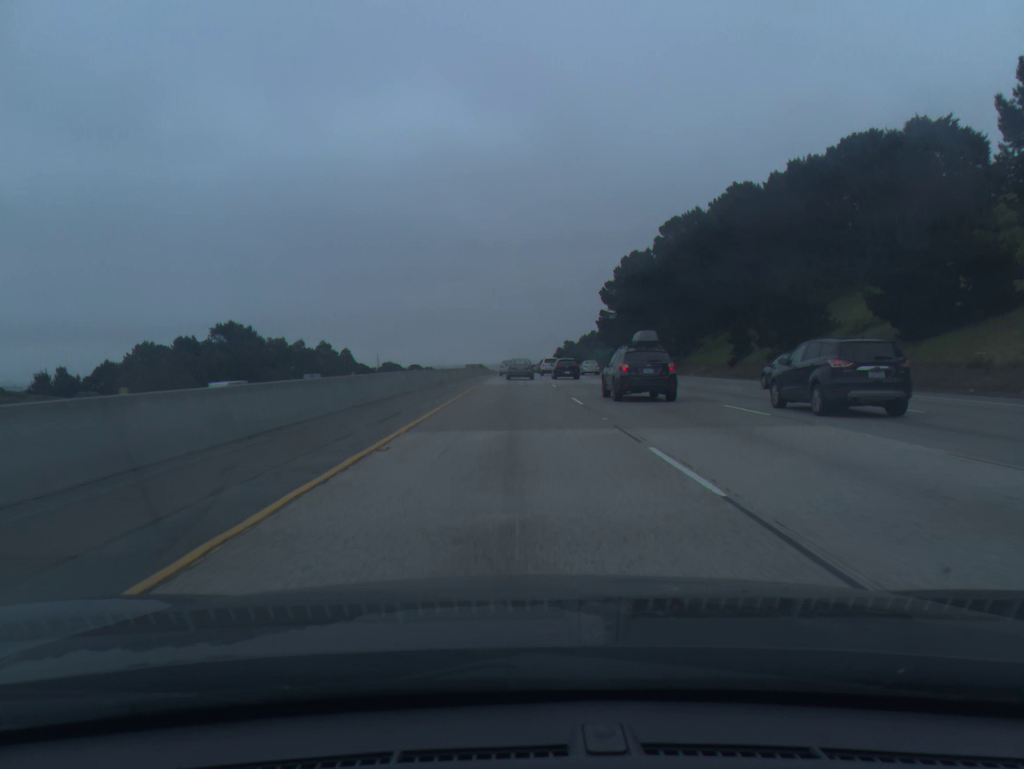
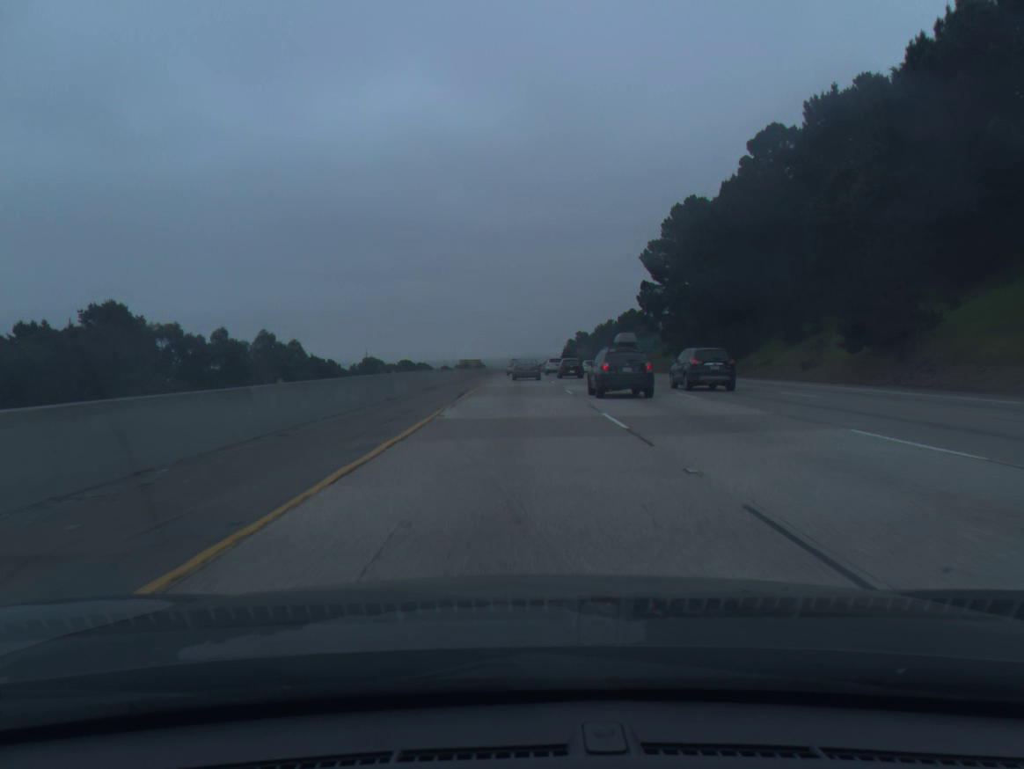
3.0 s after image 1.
(-0.3, +51.8) m; 0°
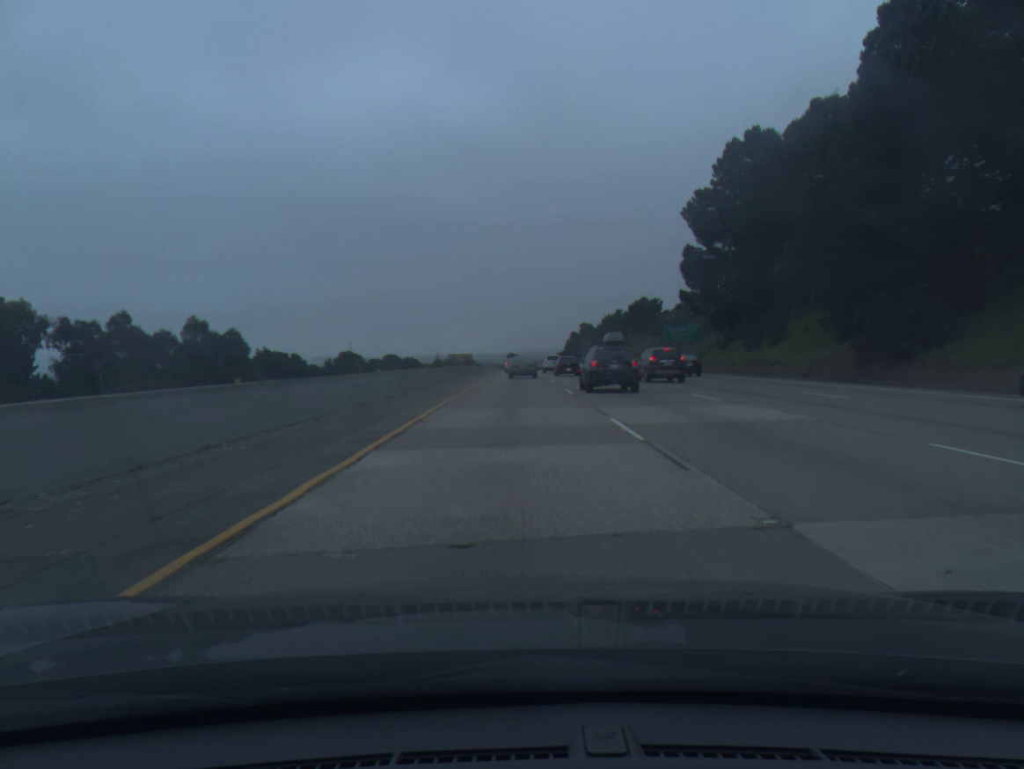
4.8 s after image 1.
(0.0, +31.7) m; 0°
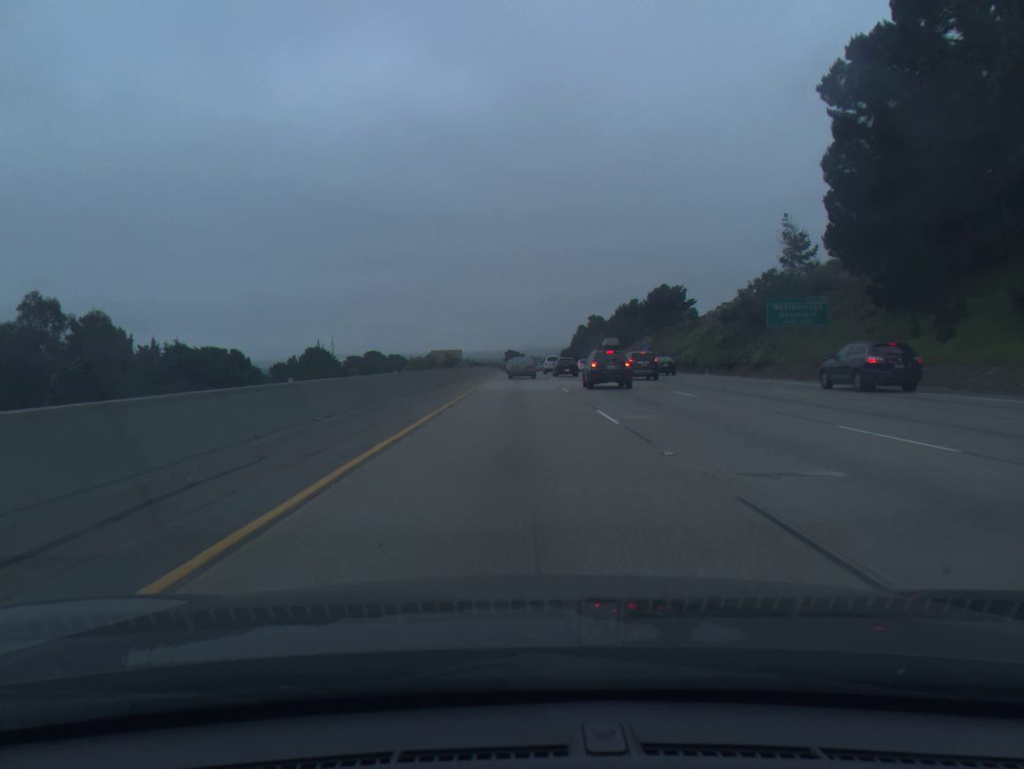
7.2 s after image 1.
(-0.1, +40.8) m; 0°
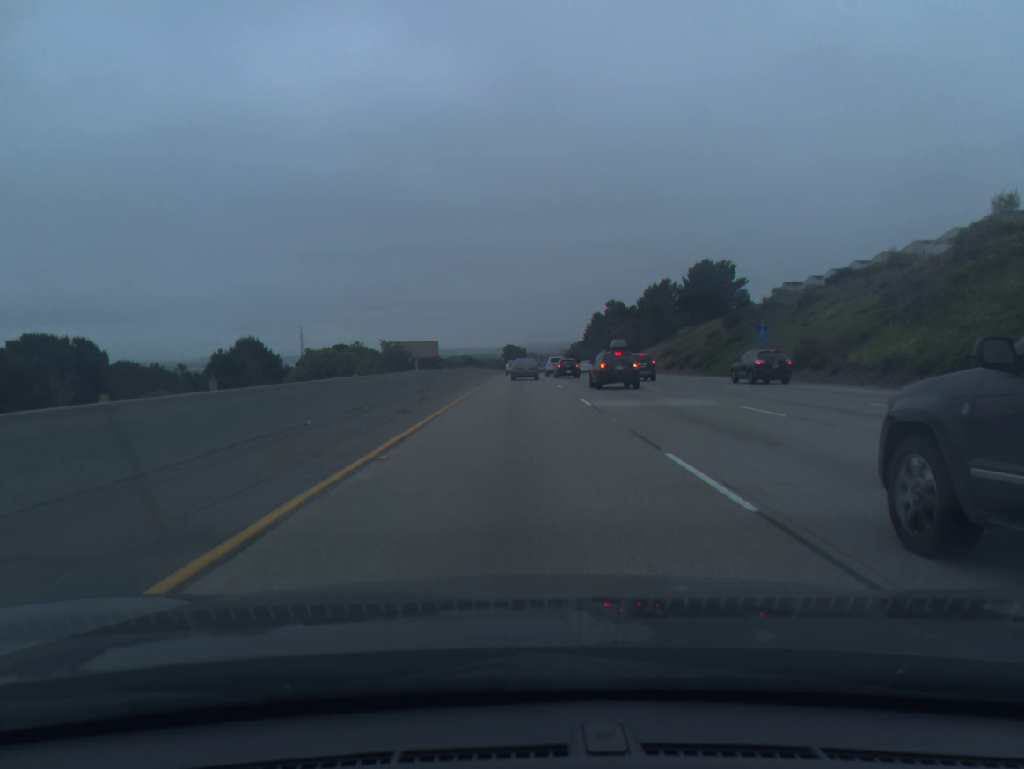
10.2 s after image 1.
(-0.2, +52.1) m; 0°
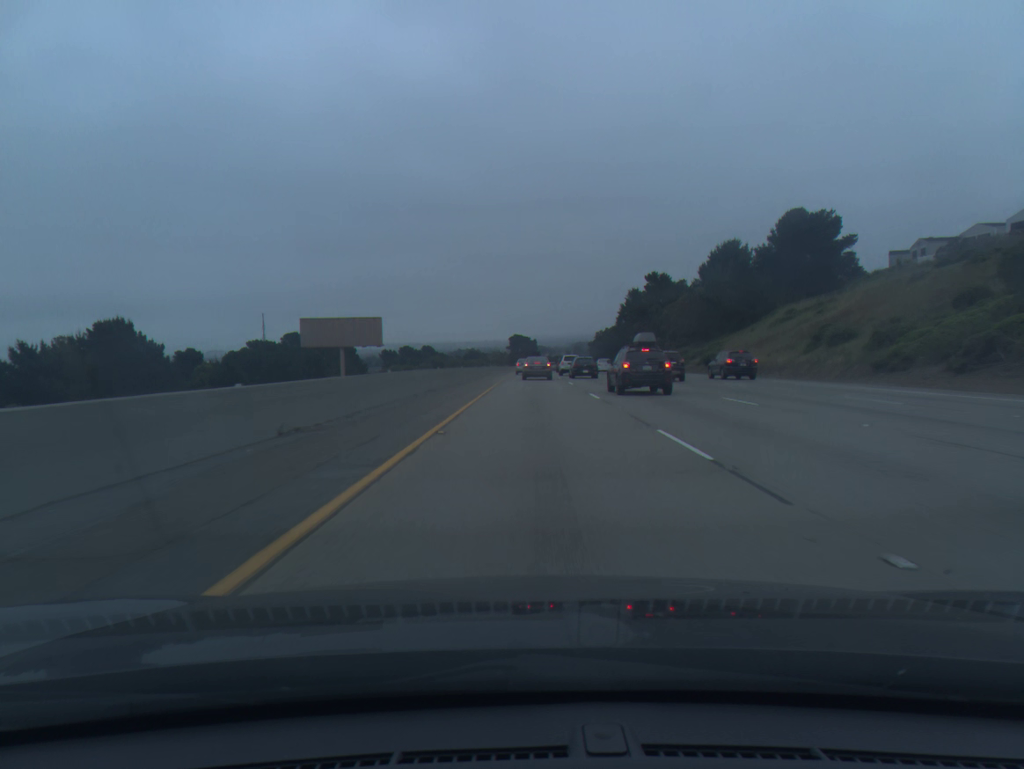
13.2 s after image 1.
(-0.2, +55.3) m; -1°
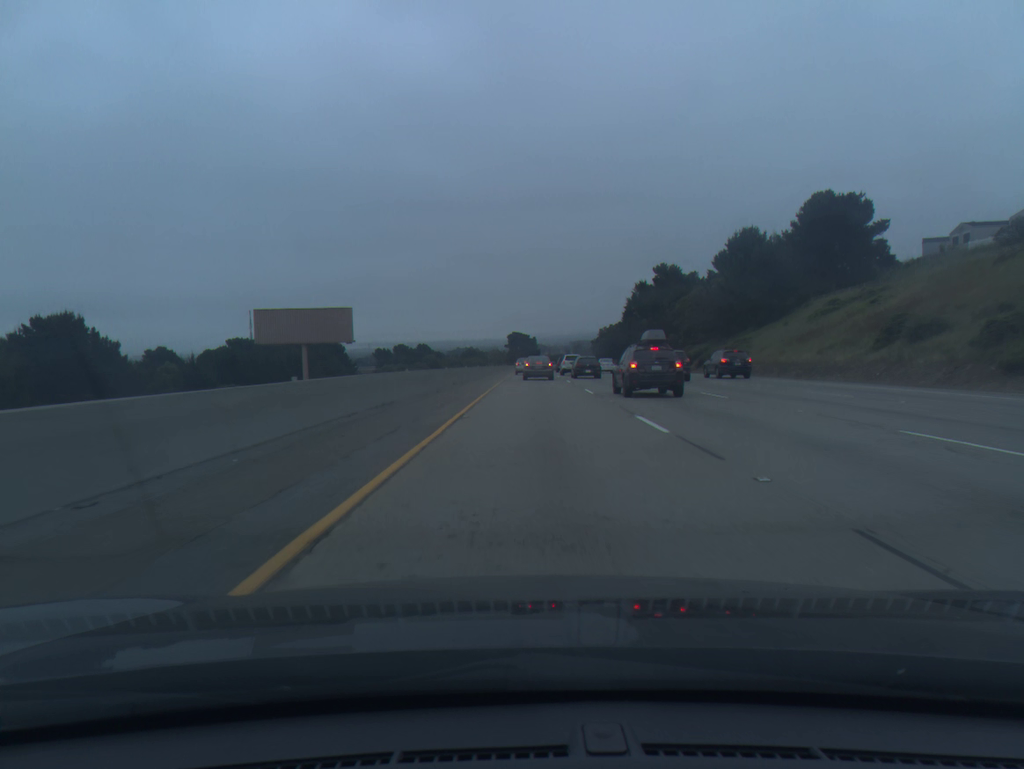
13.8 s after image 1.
(0.0, +11.3) m; 0°
